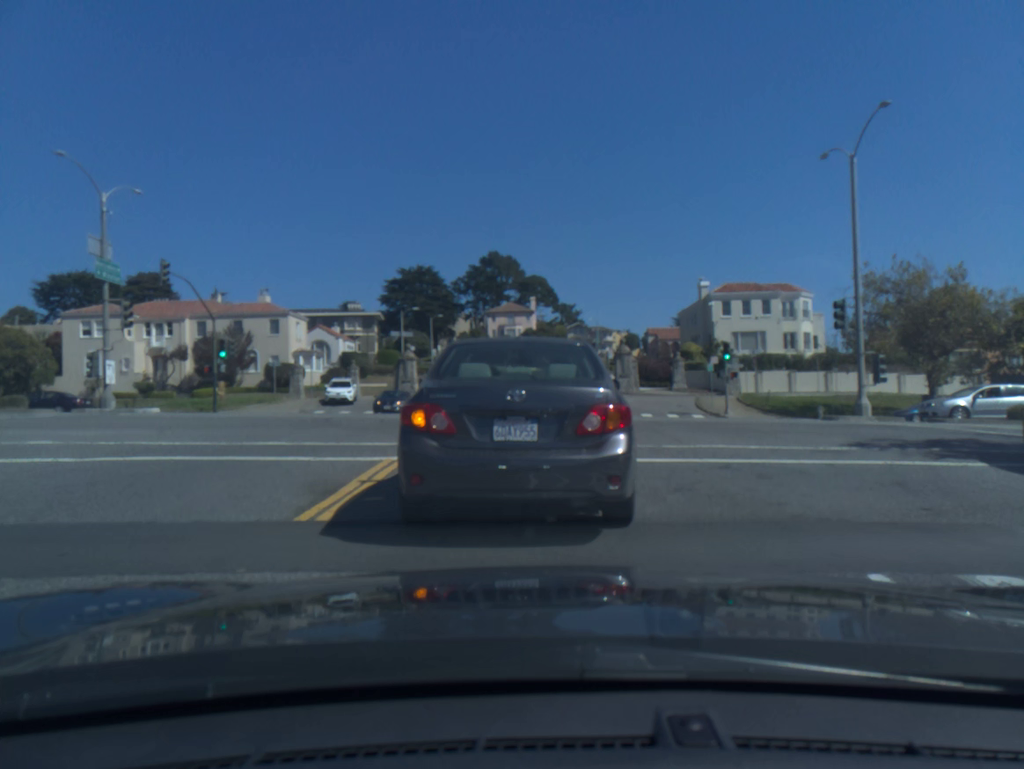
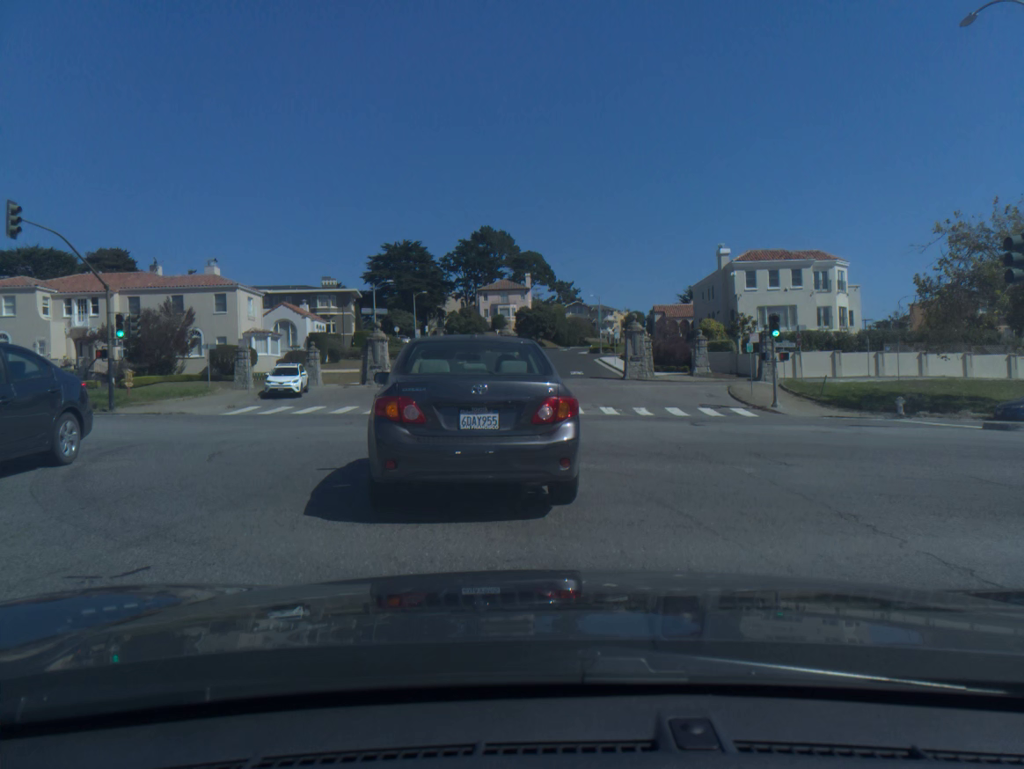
(+0.3, +9.9) m; +2°
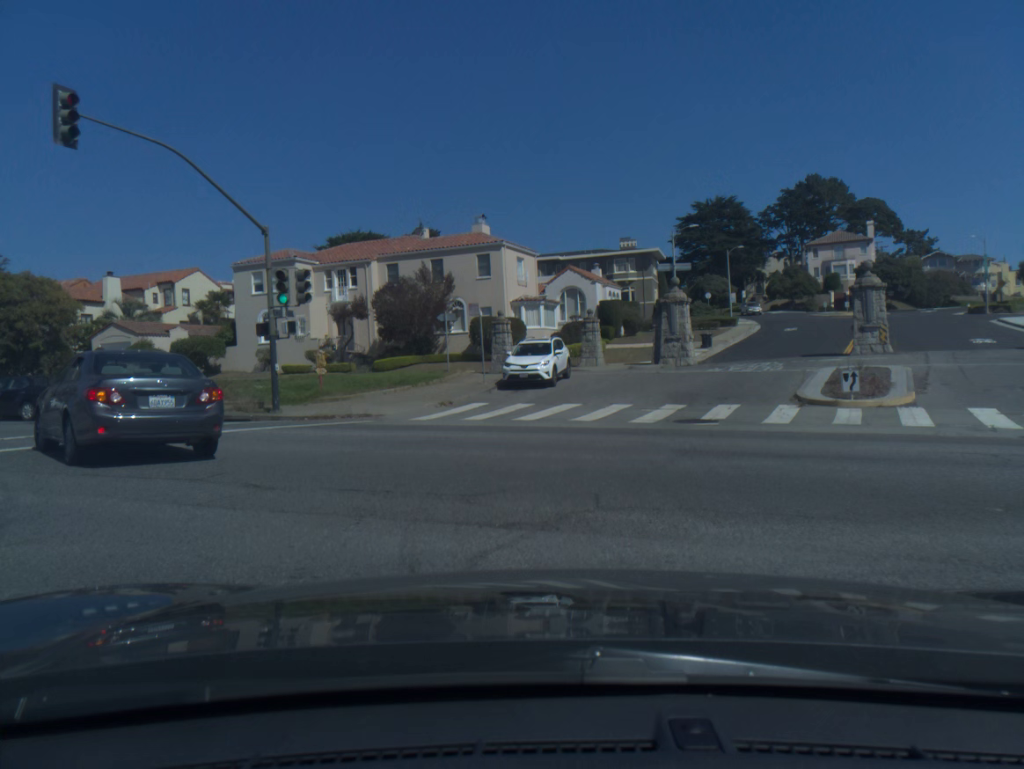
(-2.2, +15.5) m; -27°
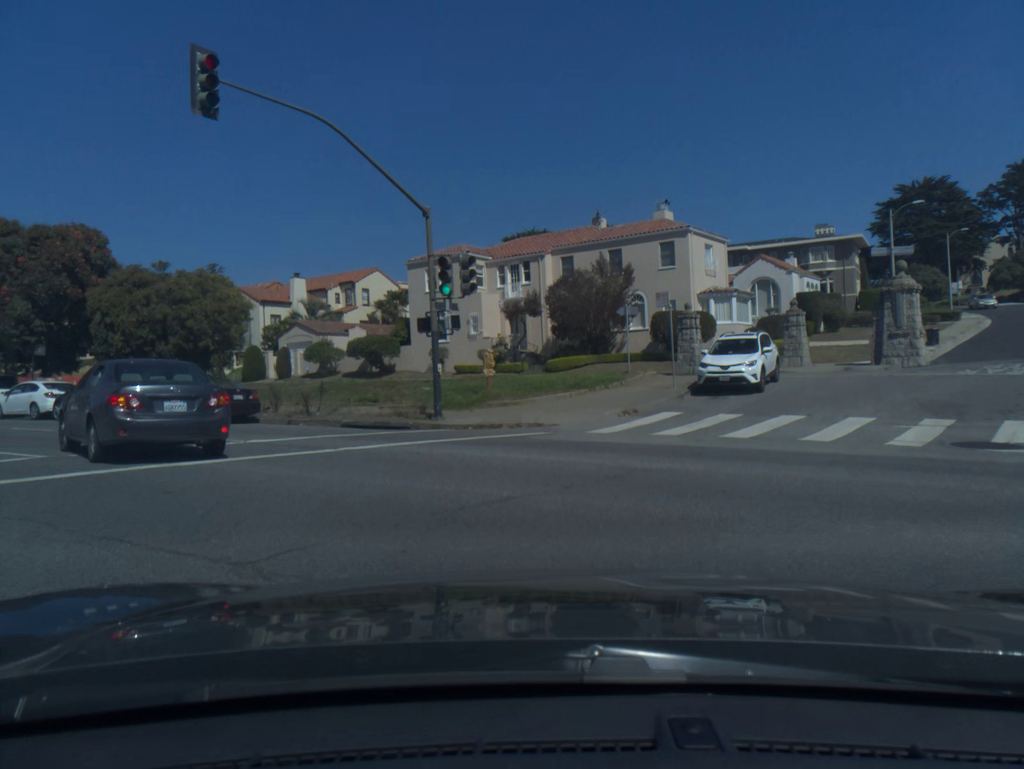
(-0.4, +4.0) m; -12°
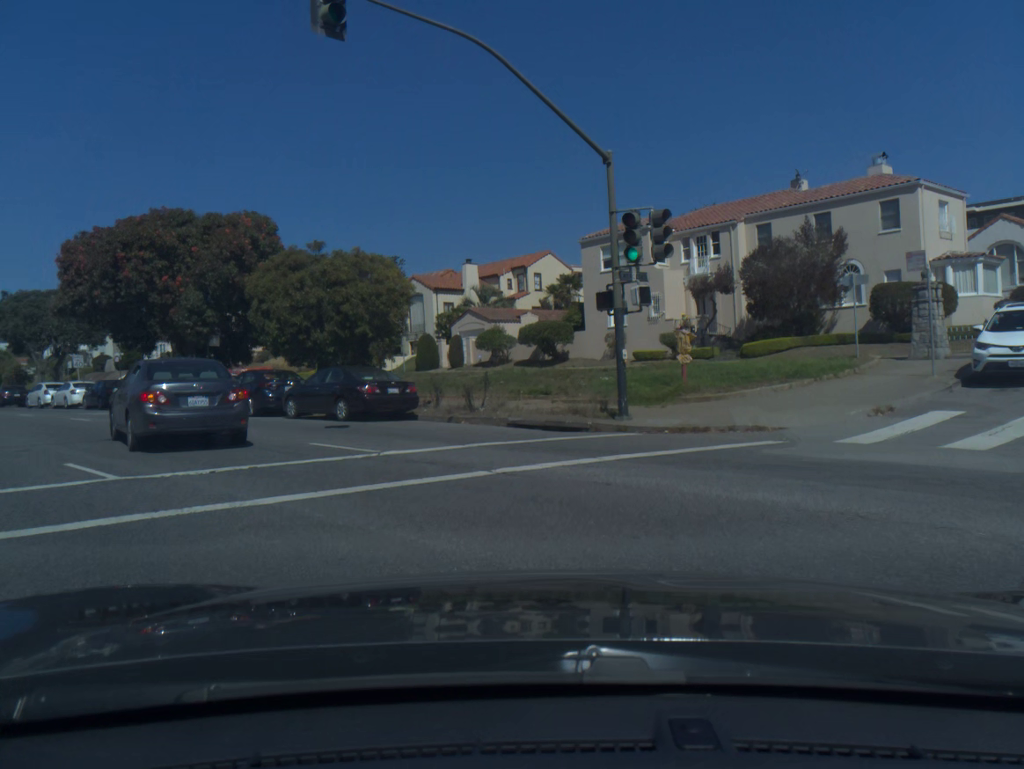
(-0.4, +4.3) m; -11°
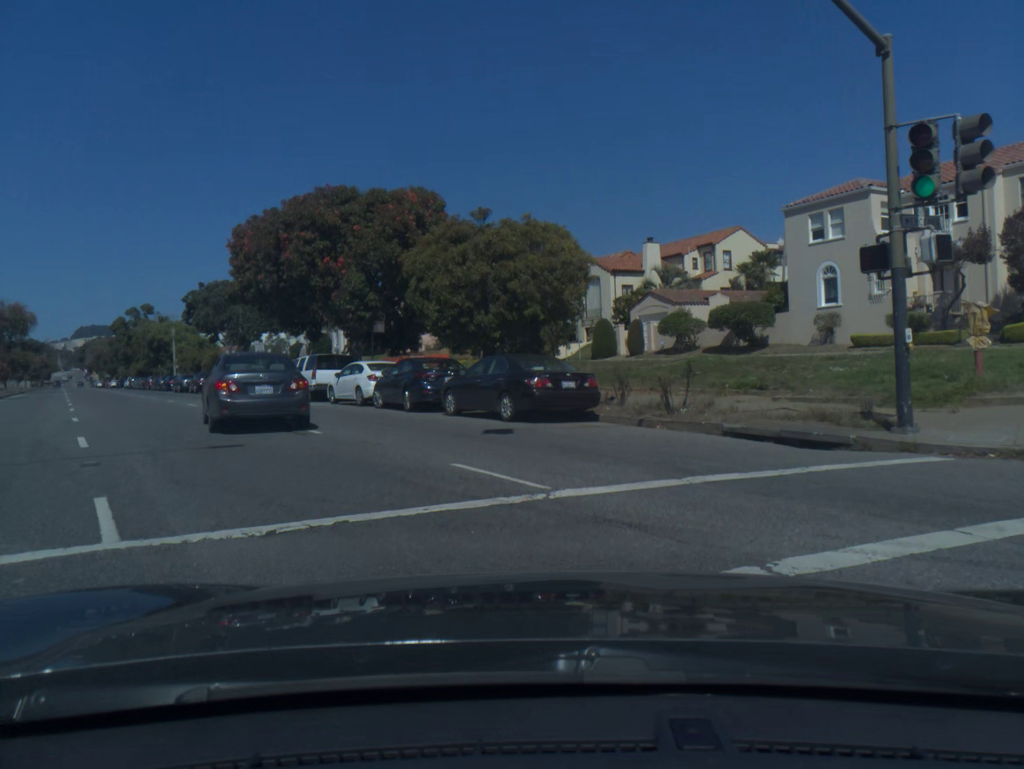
(-0.5, +4.5) m; -13°
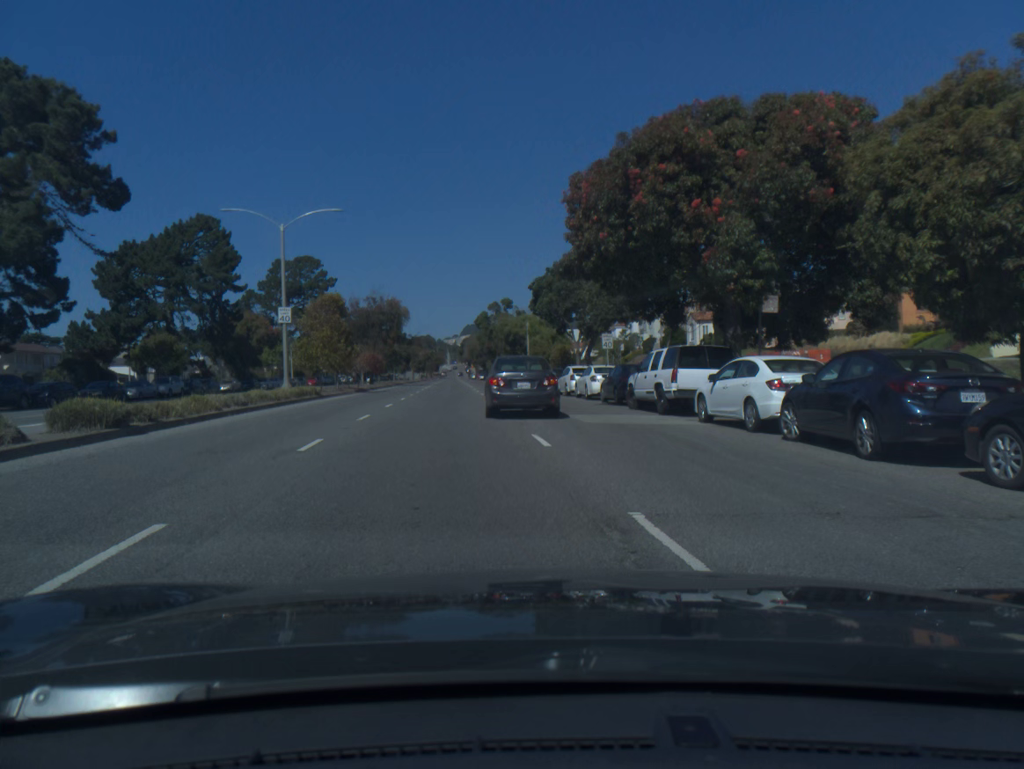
(-2.2, +9.7) m; -24°
